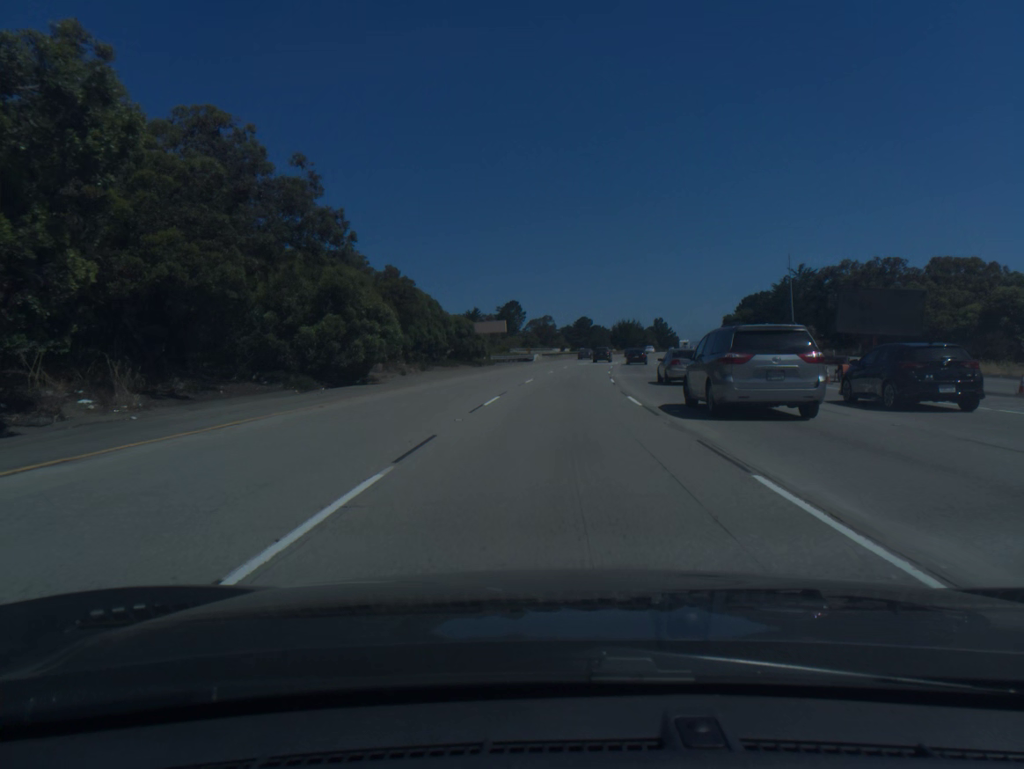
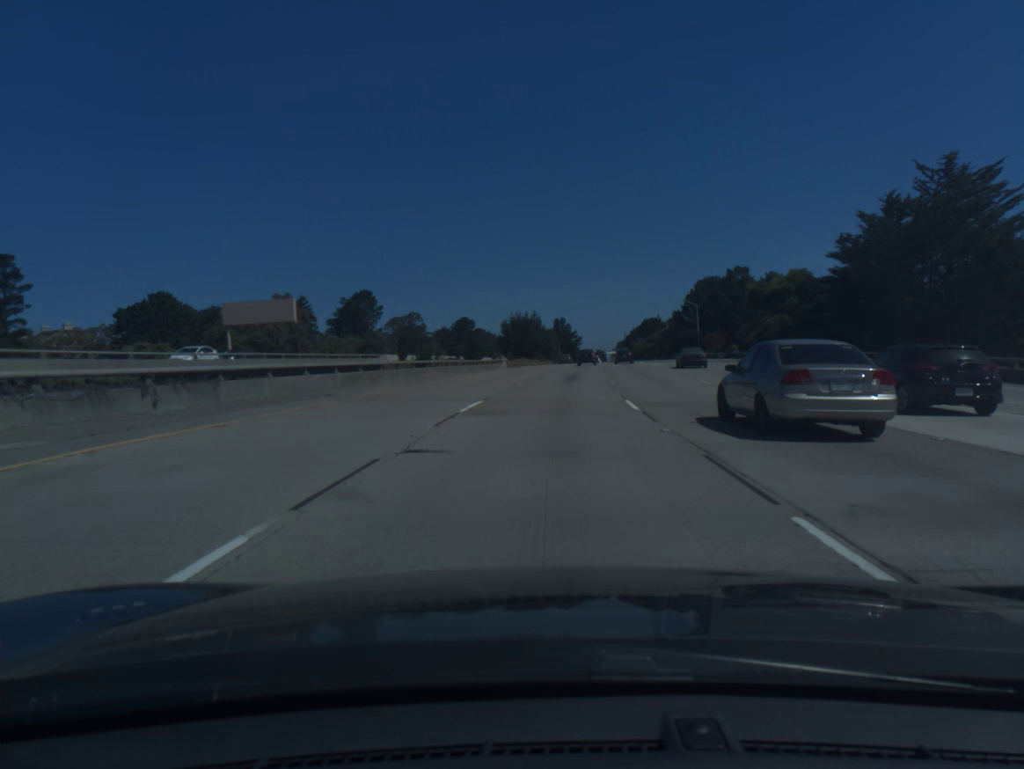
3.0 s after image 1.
(+7.0, +89.4) m; +8°
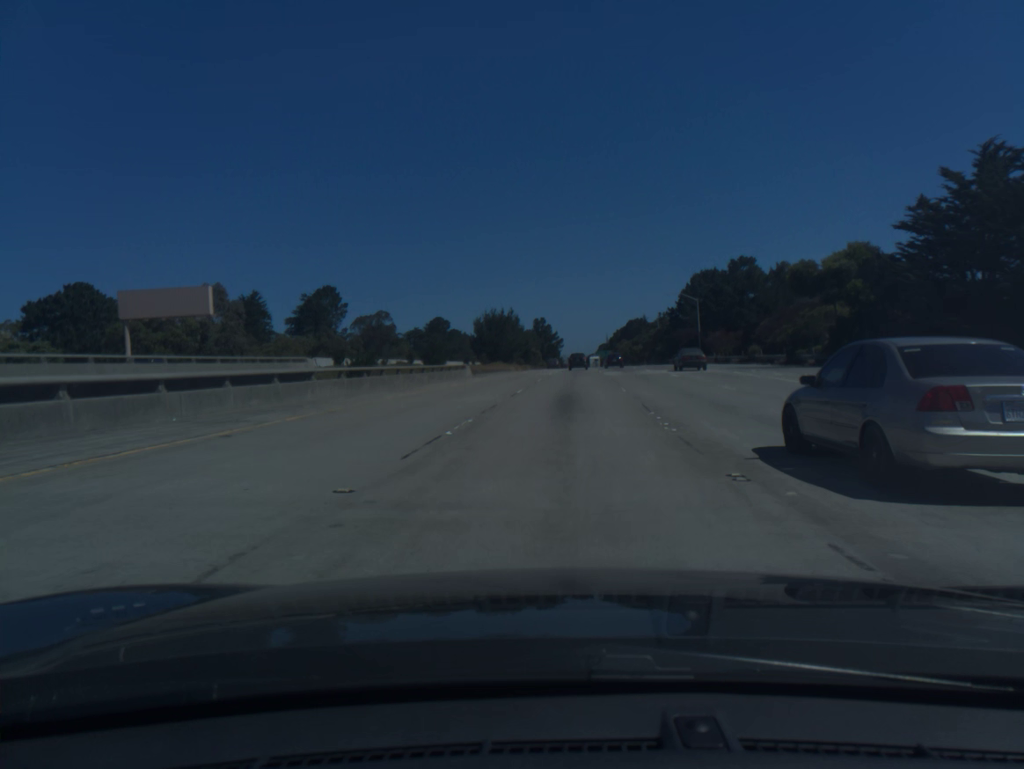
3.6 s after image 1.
(+0.2, +18.0) m; +2°
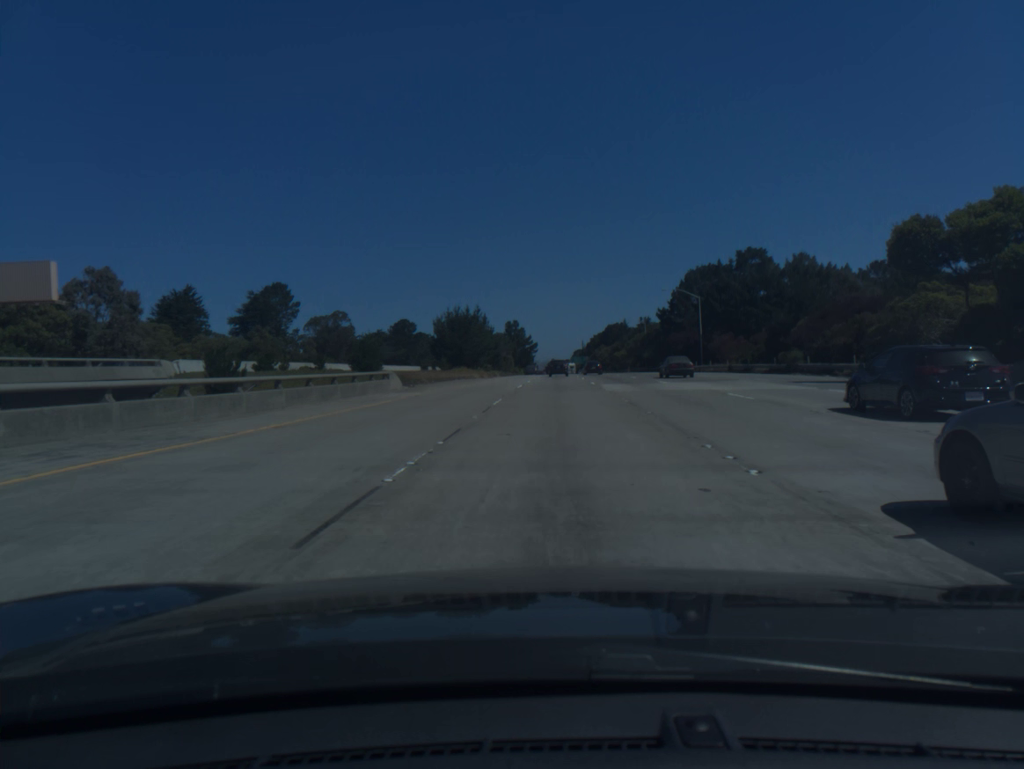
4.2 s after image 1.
(+0.3, +19.5) m; +2°
